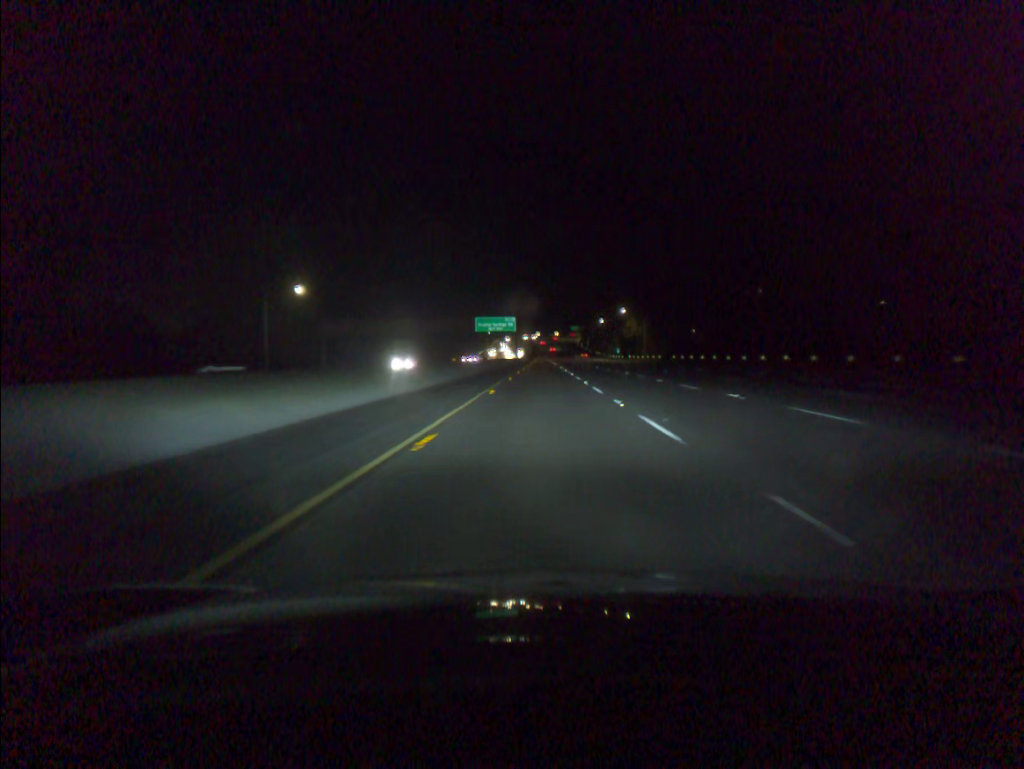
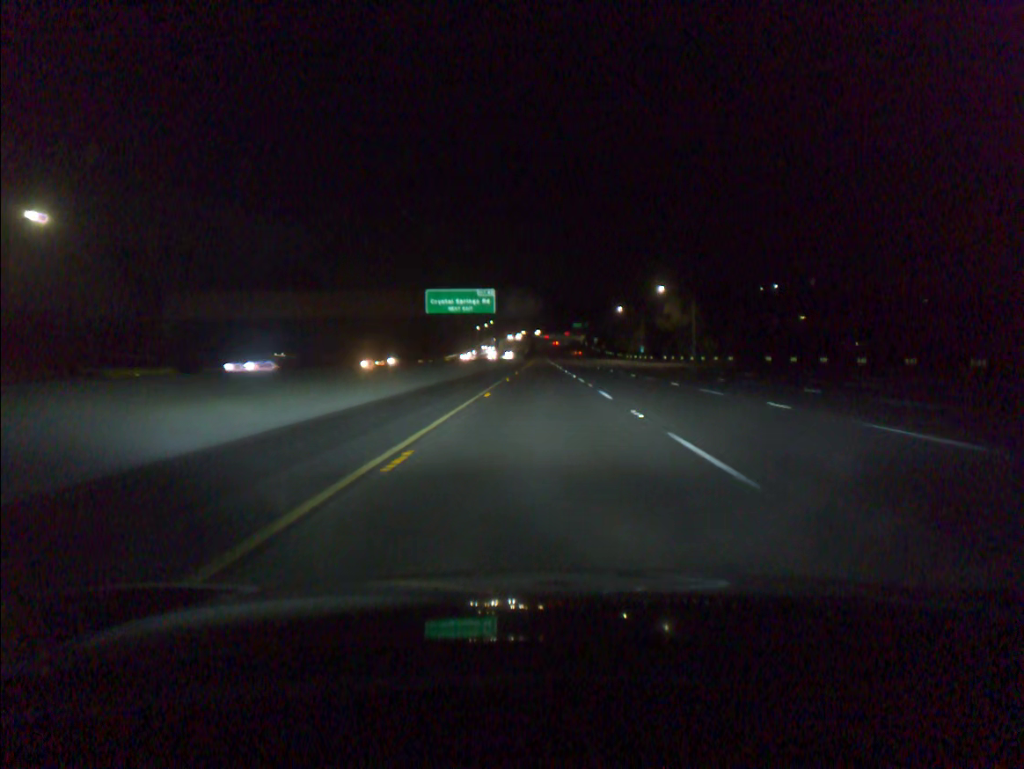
(+0.1, +60.5) m; 0°
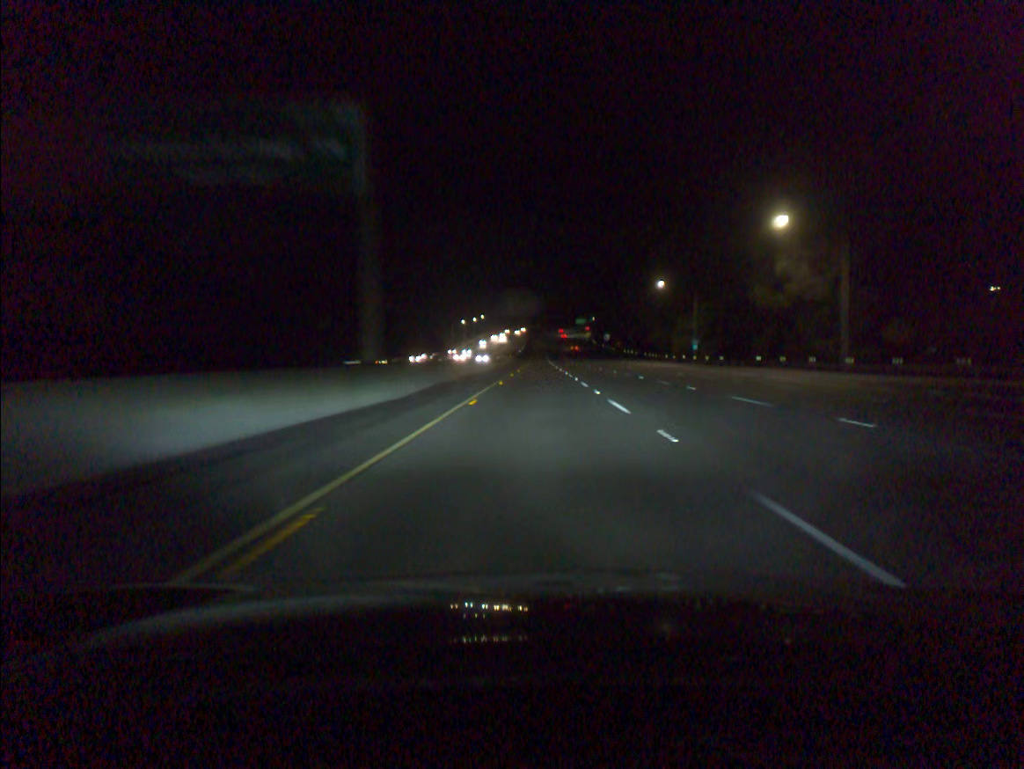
(+0.1, +62.2) m; 0°
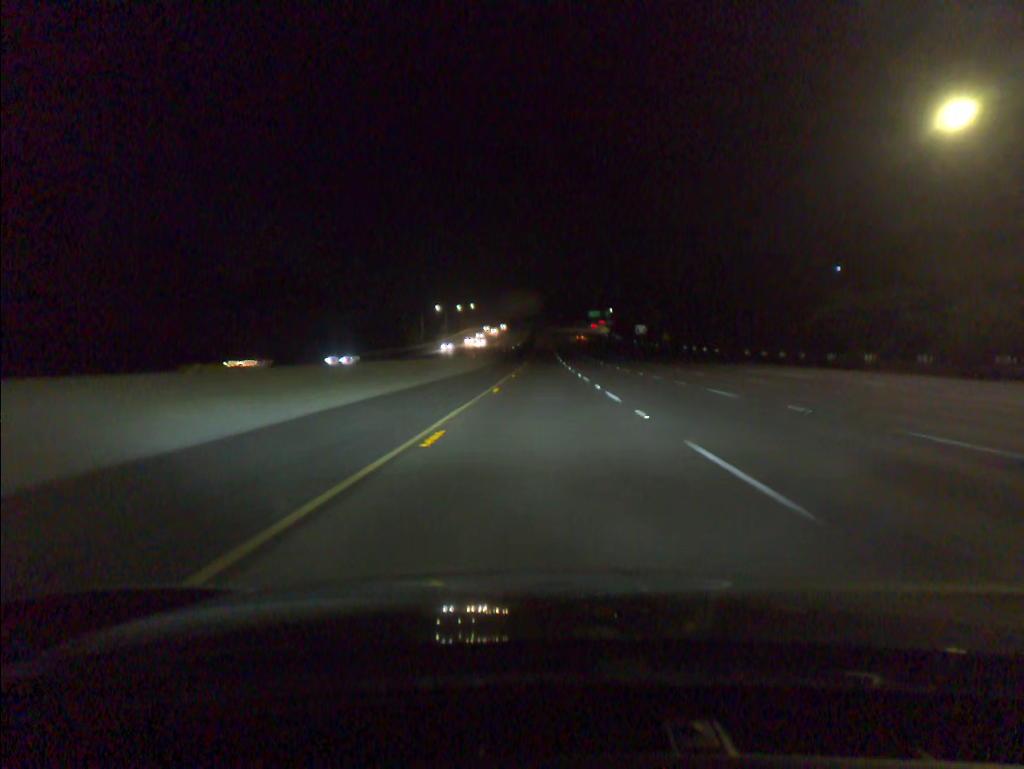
(-0.3, +81.8) m; 0°
